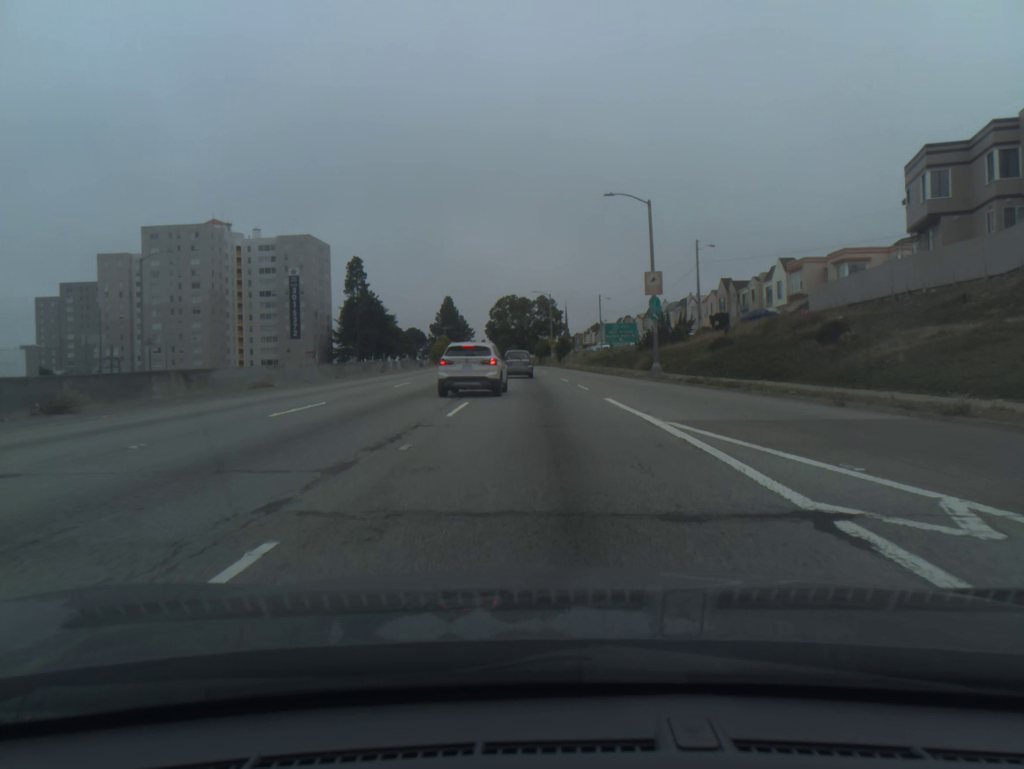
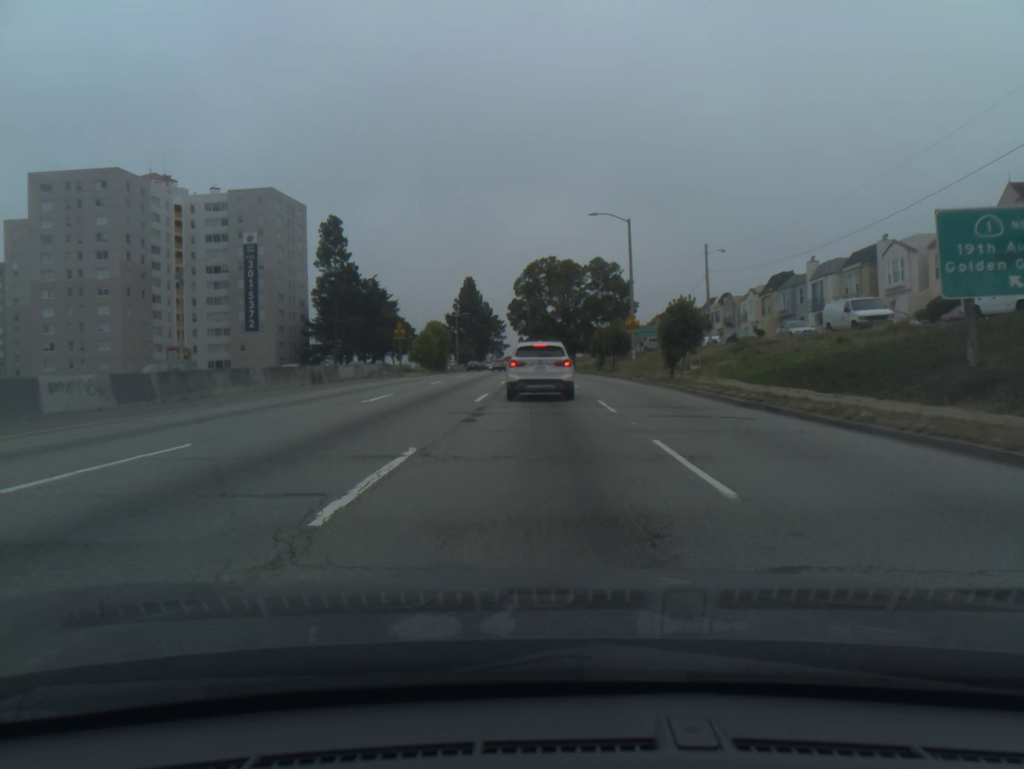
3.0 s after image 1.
(-1.5, +53.8) m; -3°
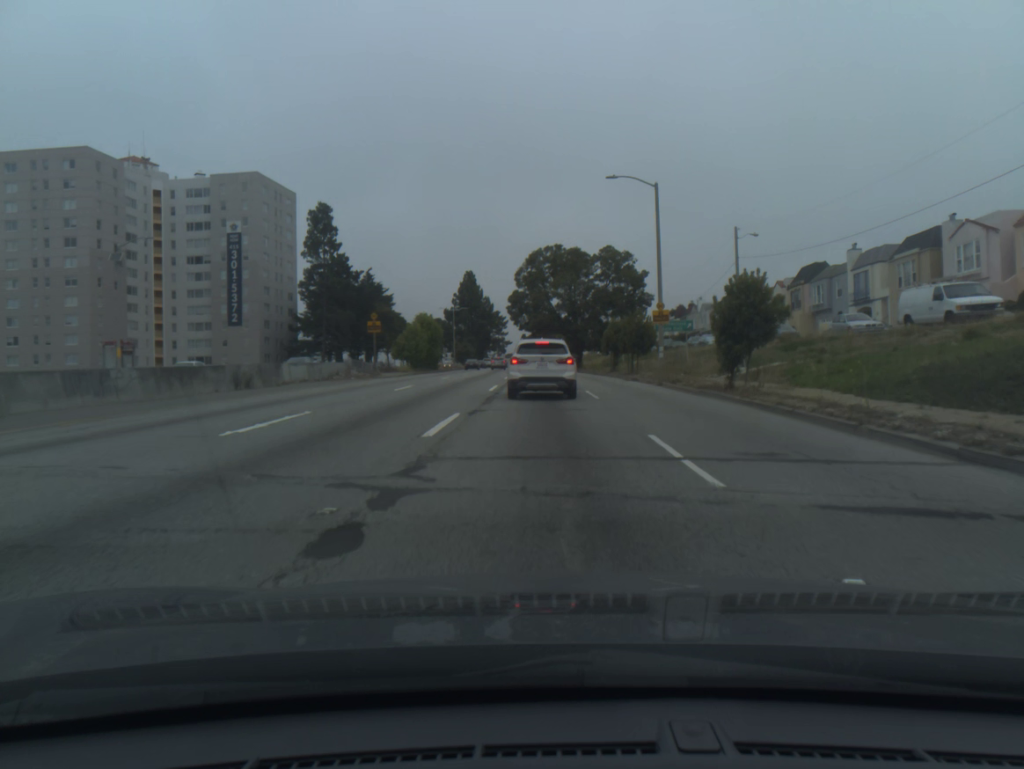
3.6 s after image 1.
(0.0, +9.6) m; 0°
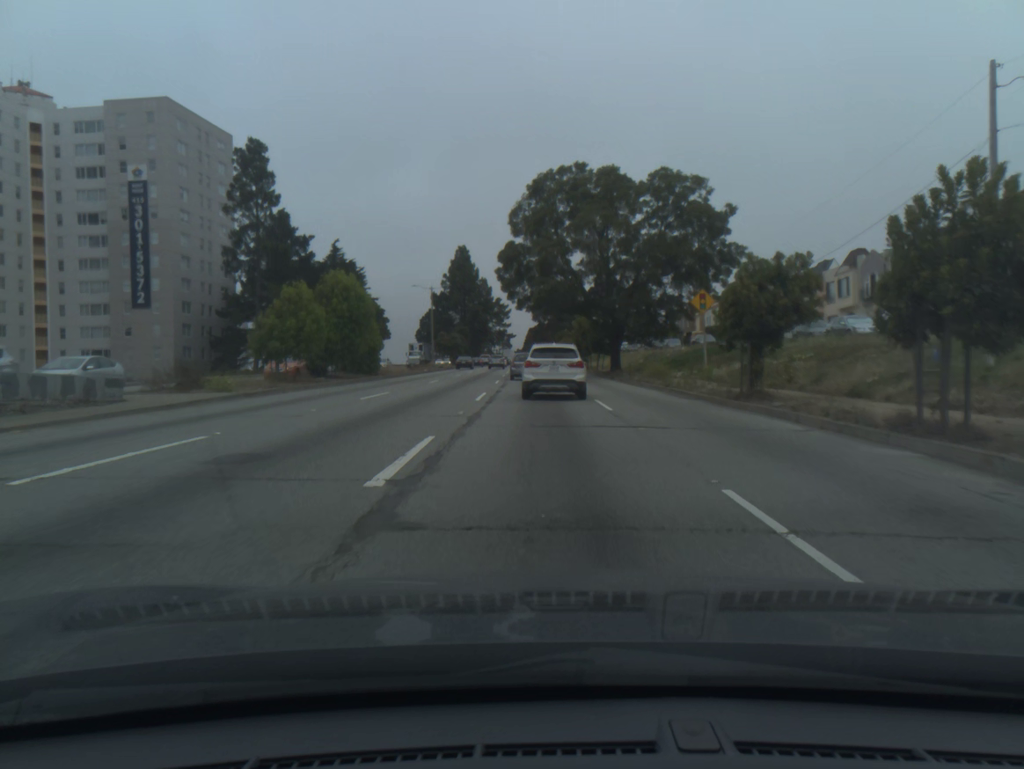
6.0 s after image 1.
(-0.3, +33.8) m; -1°
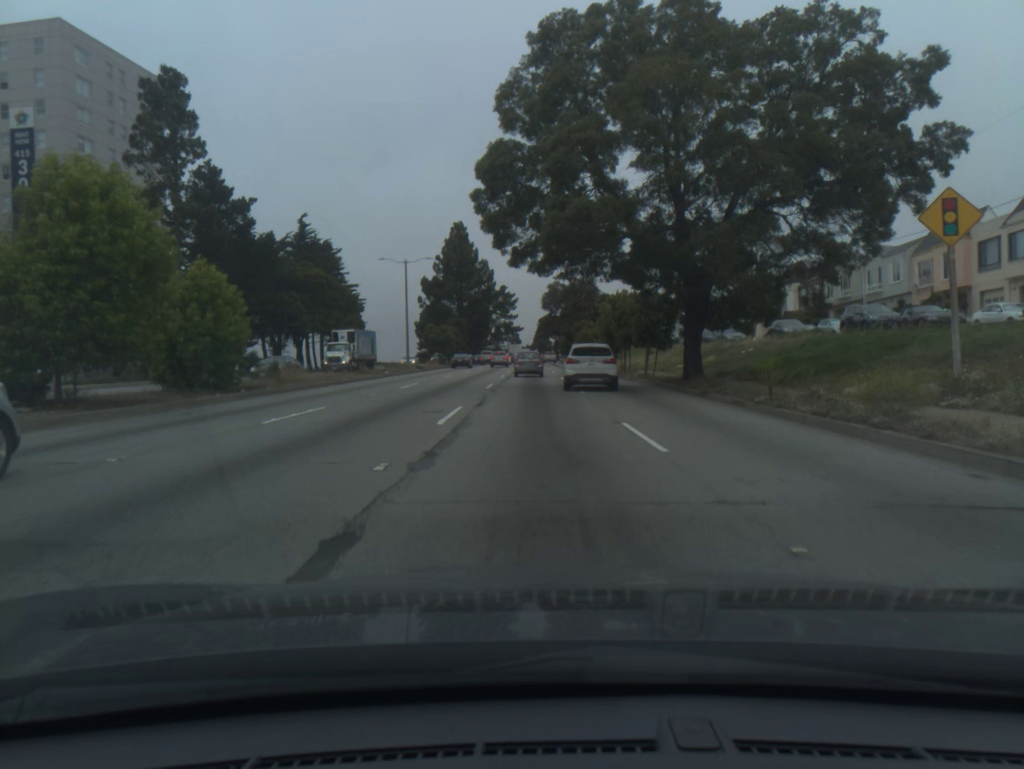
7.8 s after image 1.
(-0.1, +22.8) m; -1°
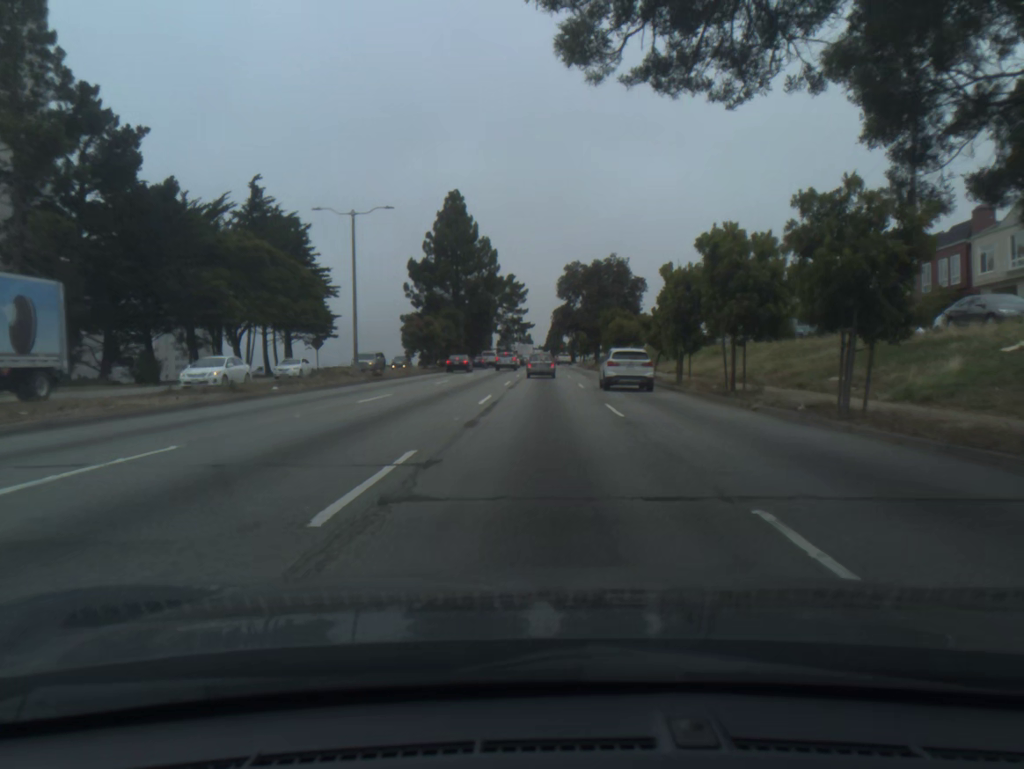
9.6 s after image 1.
(-0.2, +23.0) m; -1°
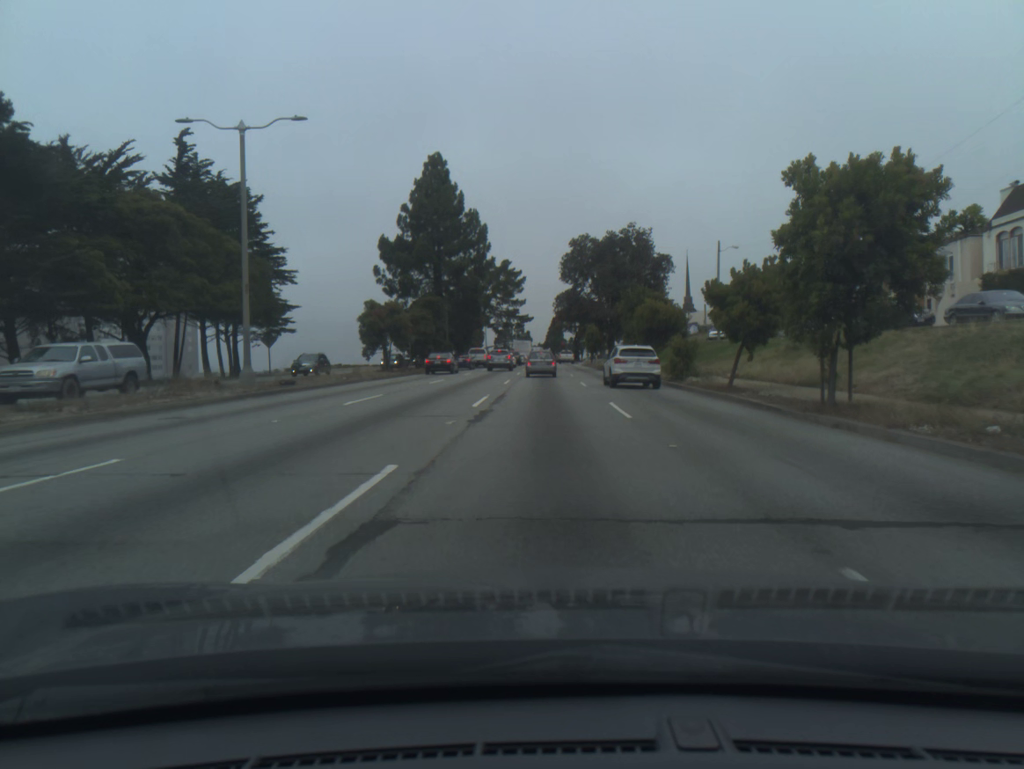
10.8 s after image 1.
(0.0, +16.0) m; 0°
